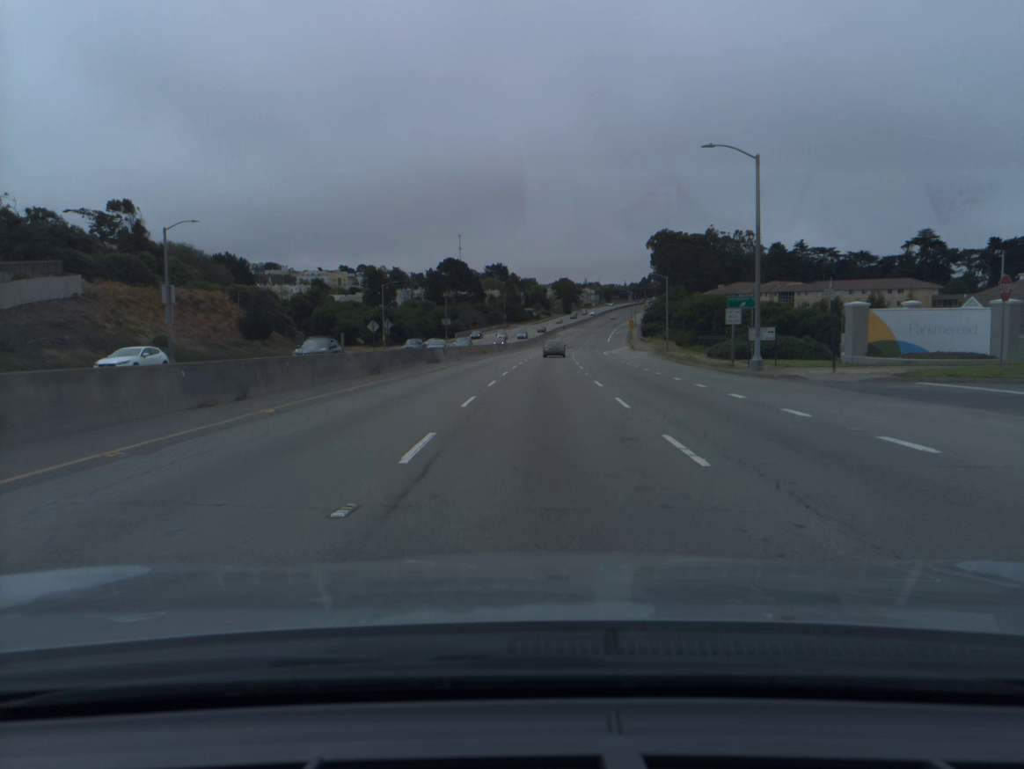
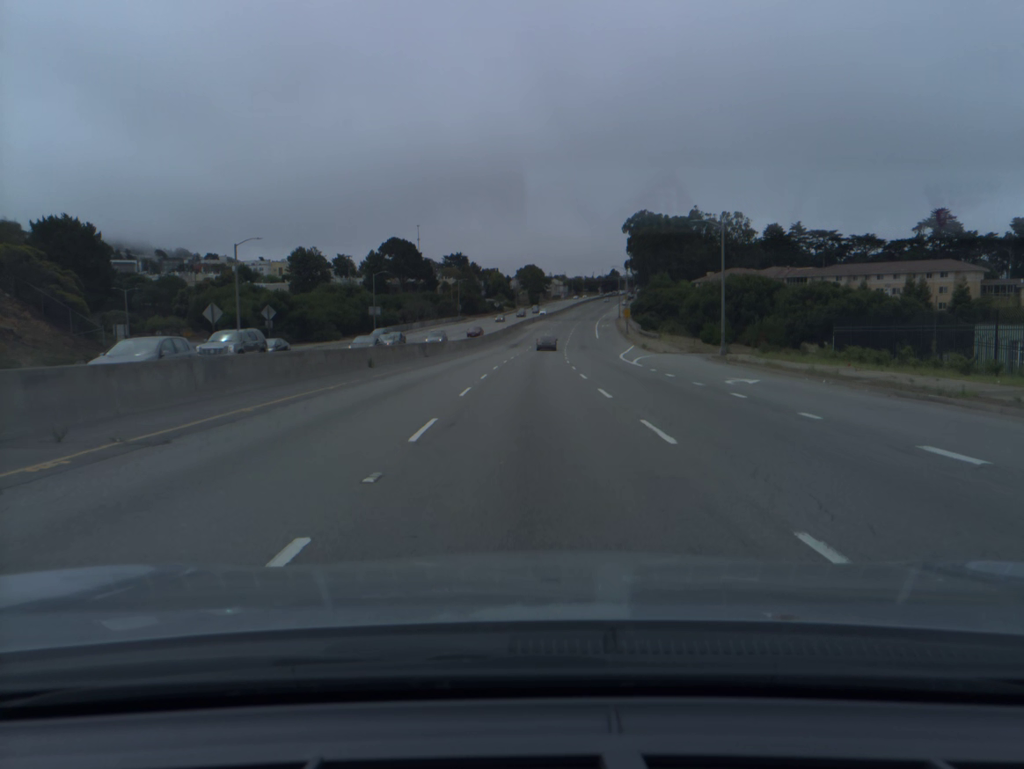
(+1.2, +42.8) m; +3°
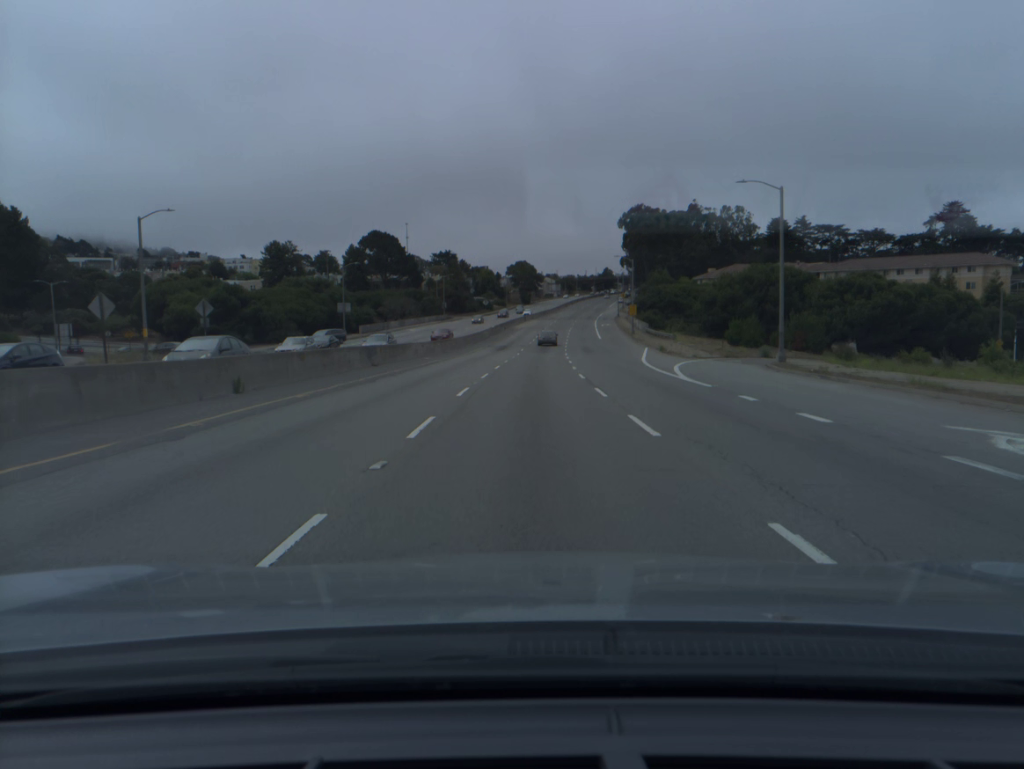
(+0.1, +14.4) m; +1°
